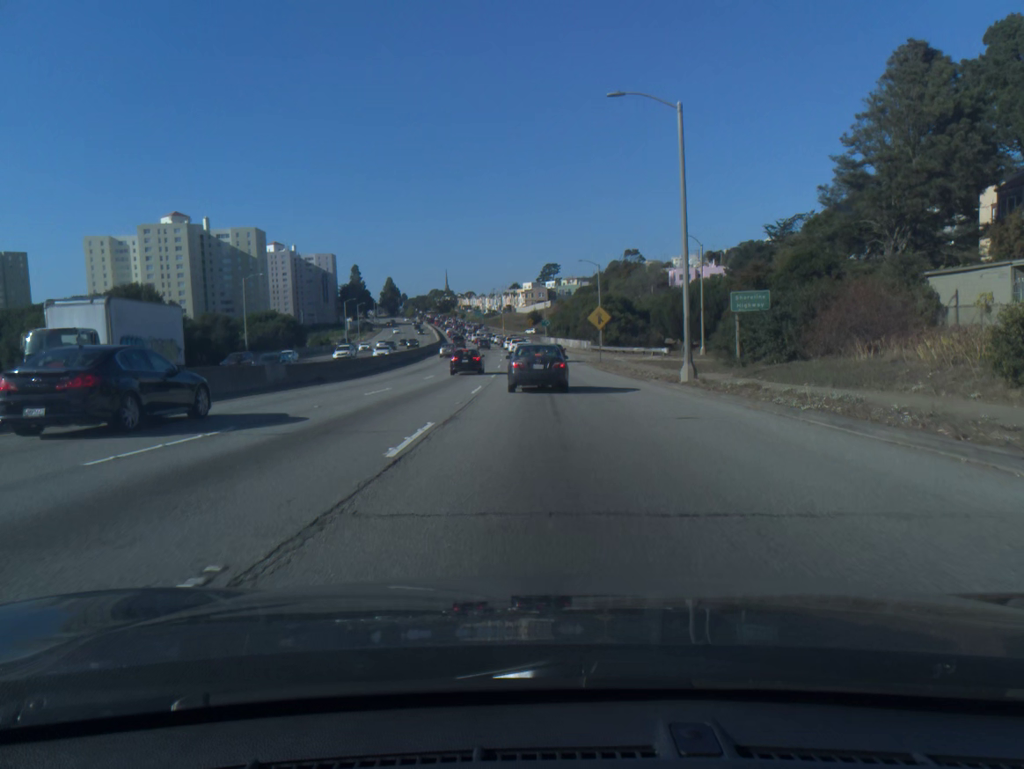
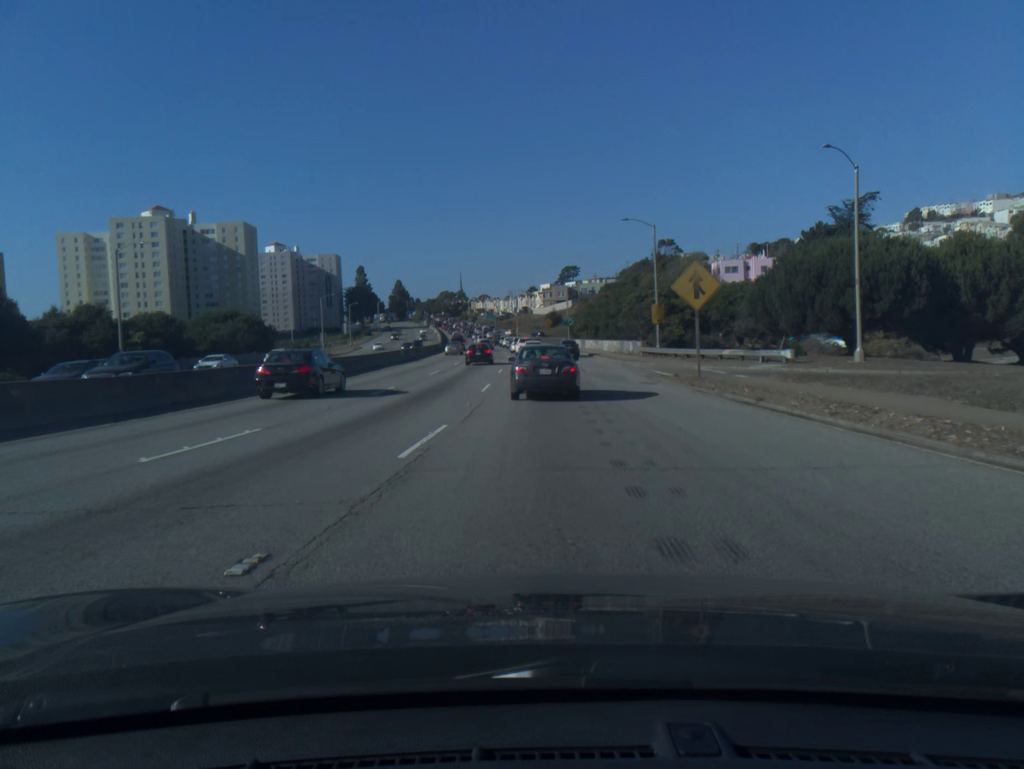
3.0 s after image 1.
(-0.4, +29.1) m; -1°
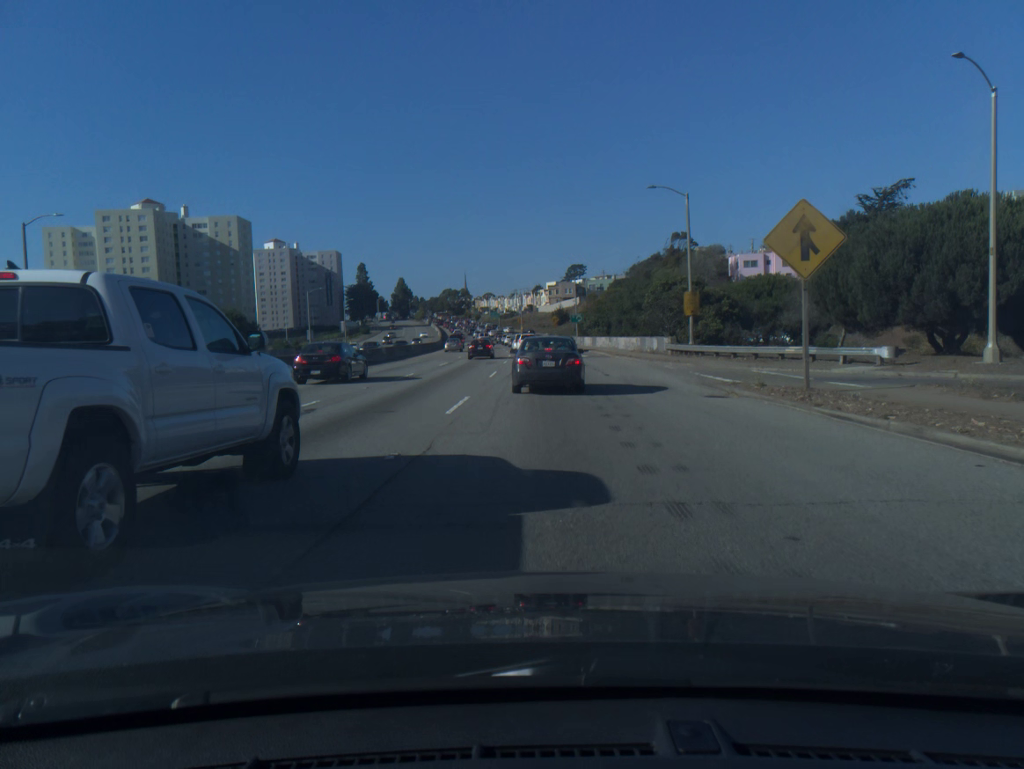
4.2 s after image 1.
(0.0, +10.5) m; -1°
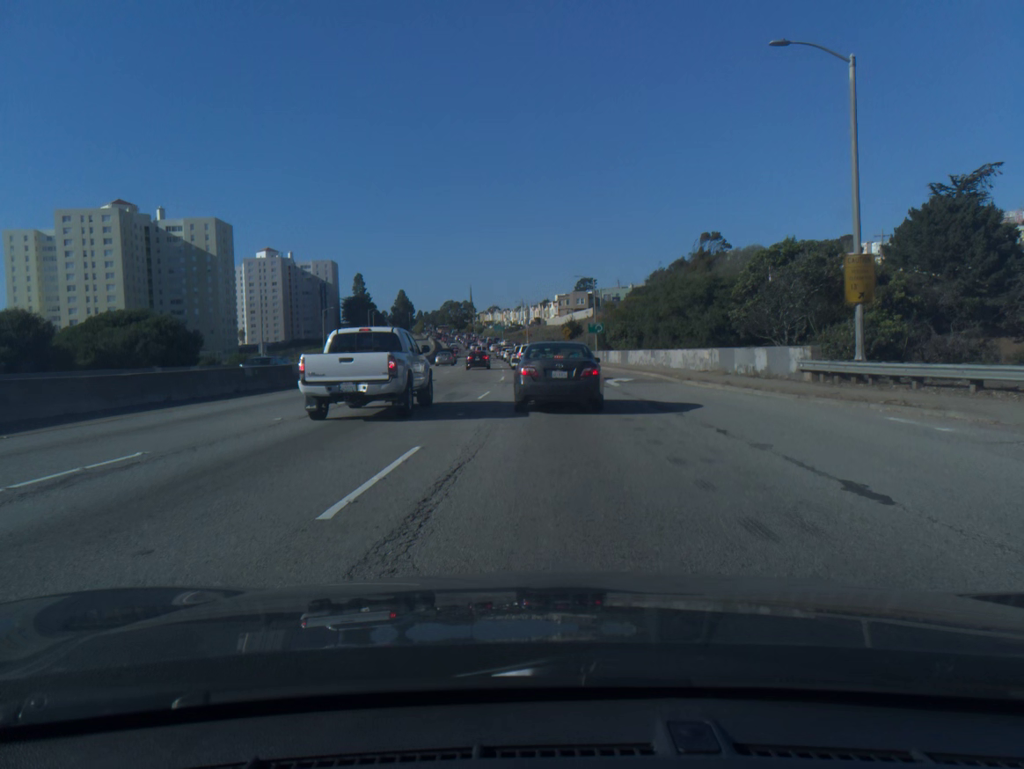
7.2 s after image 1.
(-0.1, +23.0) m; 0°
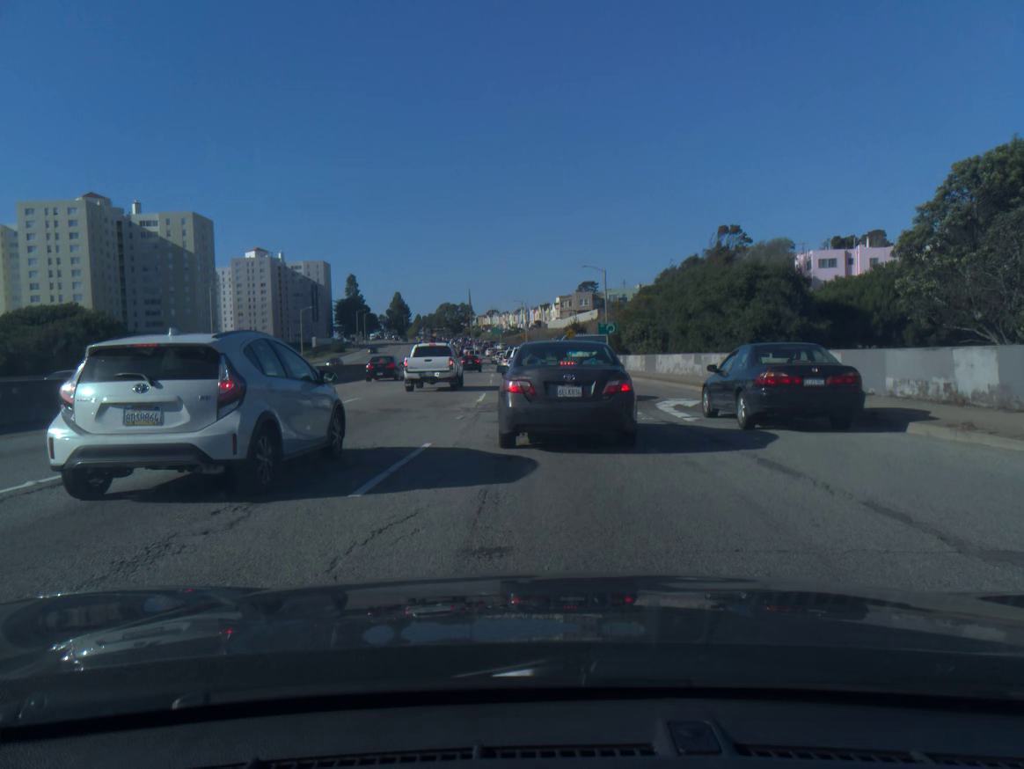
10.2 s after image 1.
(0.0, +14.3) m; 0°
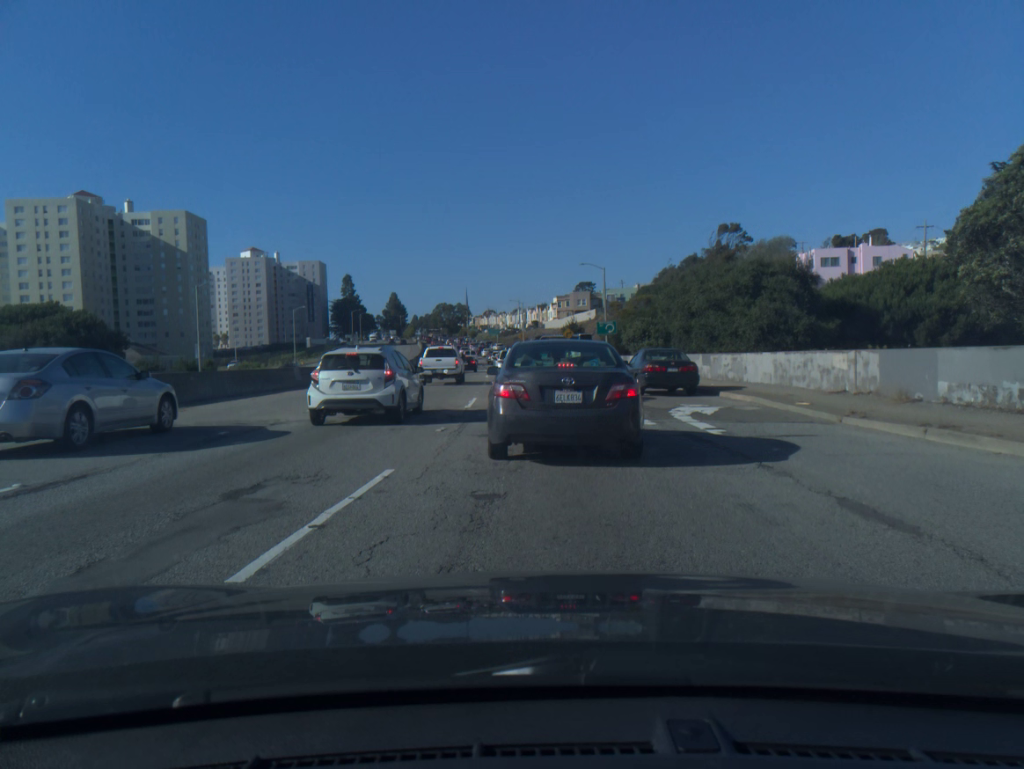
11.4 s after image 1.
(0.0, +2.6) m; 0°
